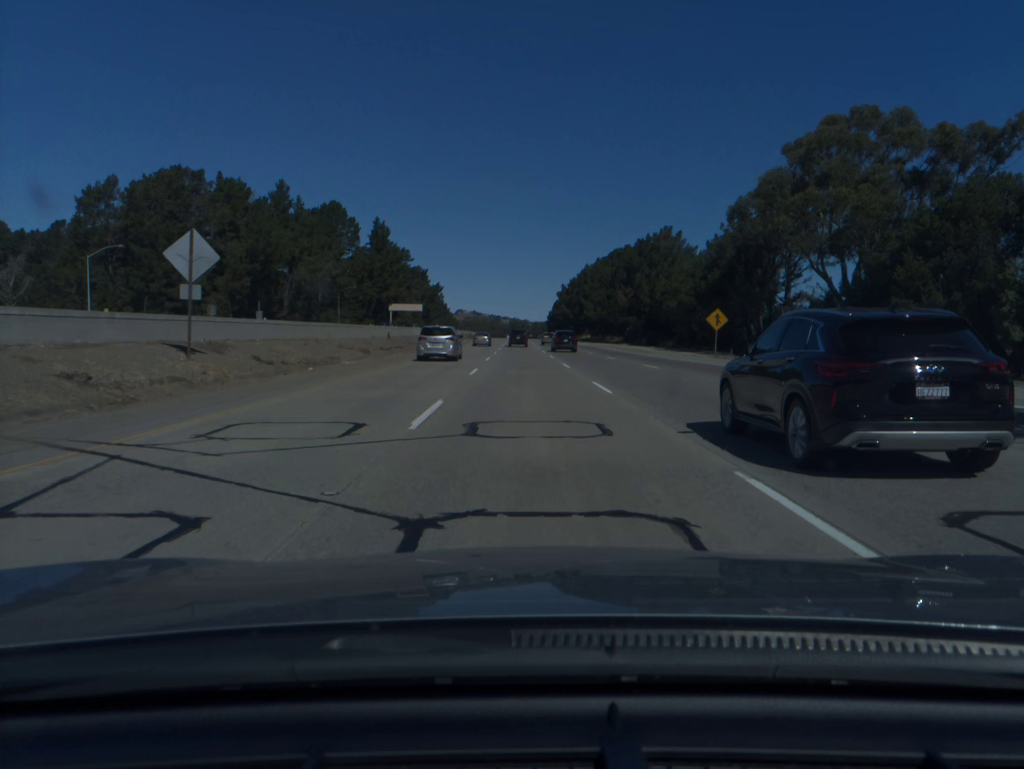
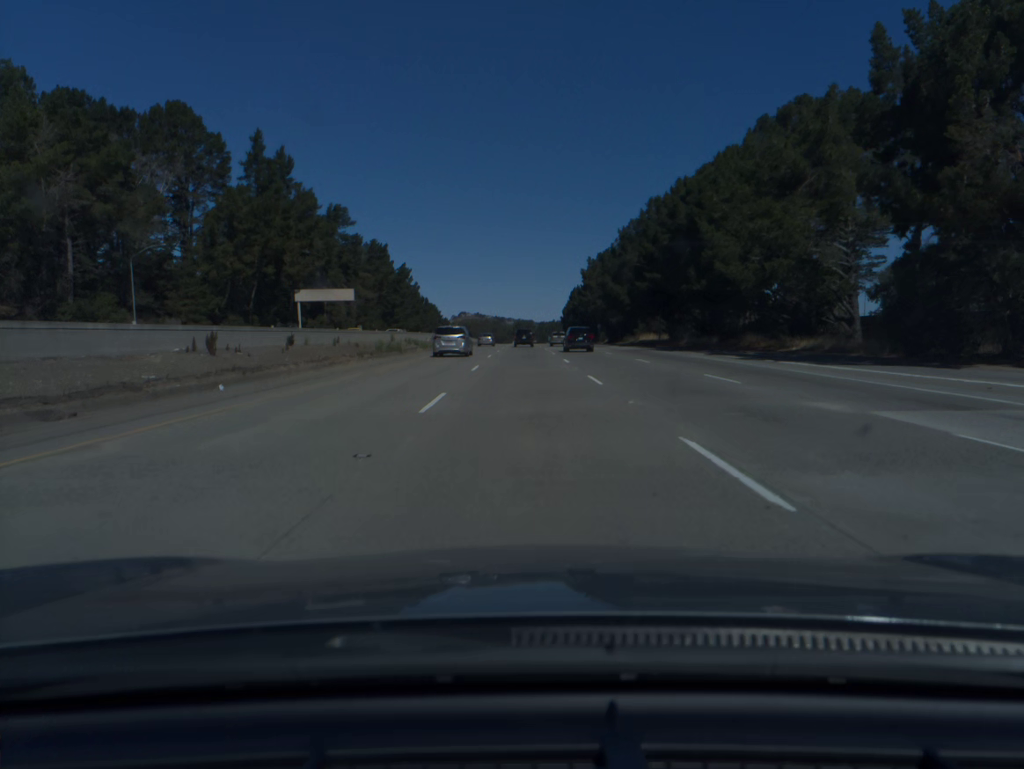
(-0.7, +100.0) m; 0°
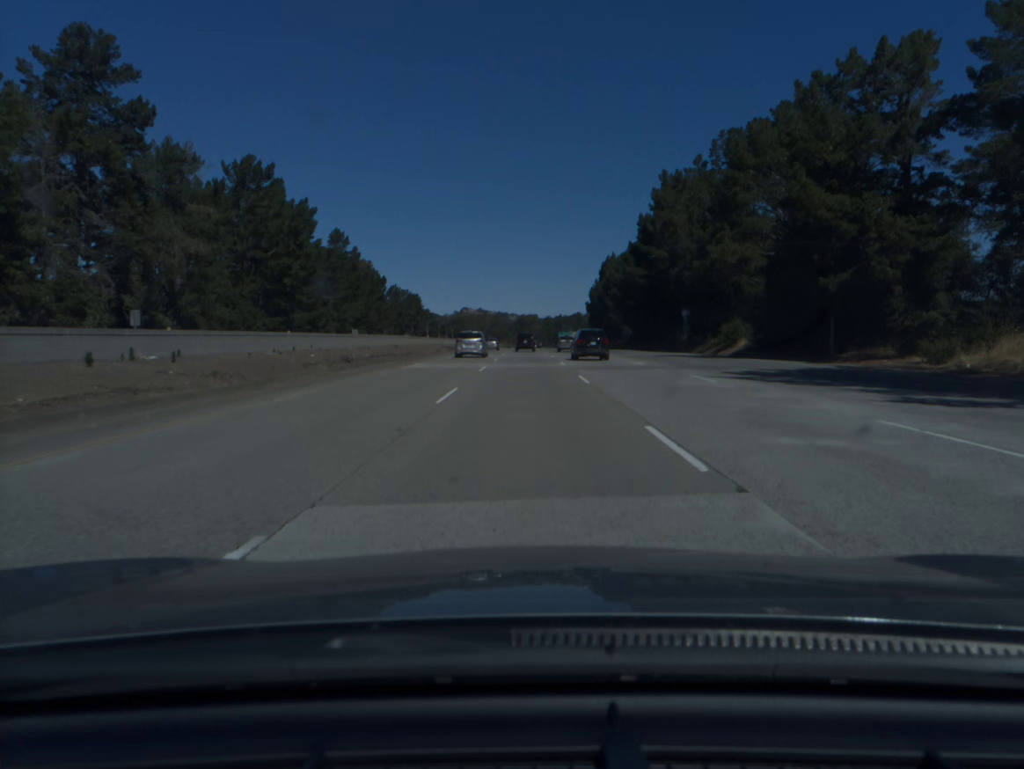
(-0.2, +100.6) m; 0°
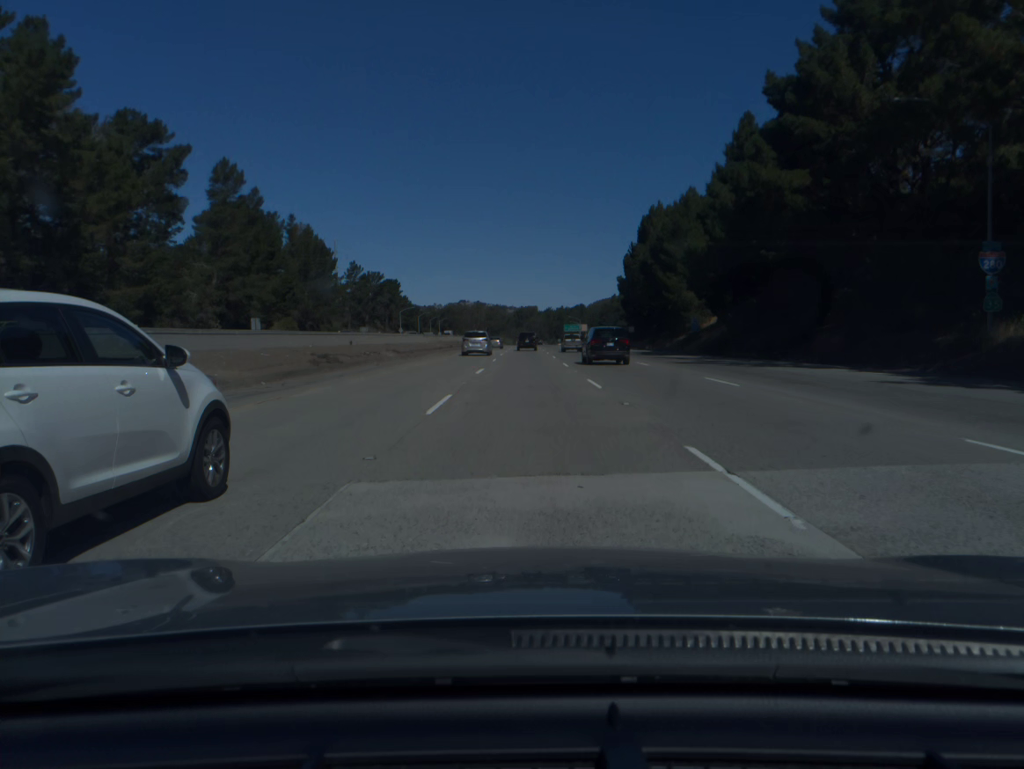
(0.0, +60.8) m; 0°
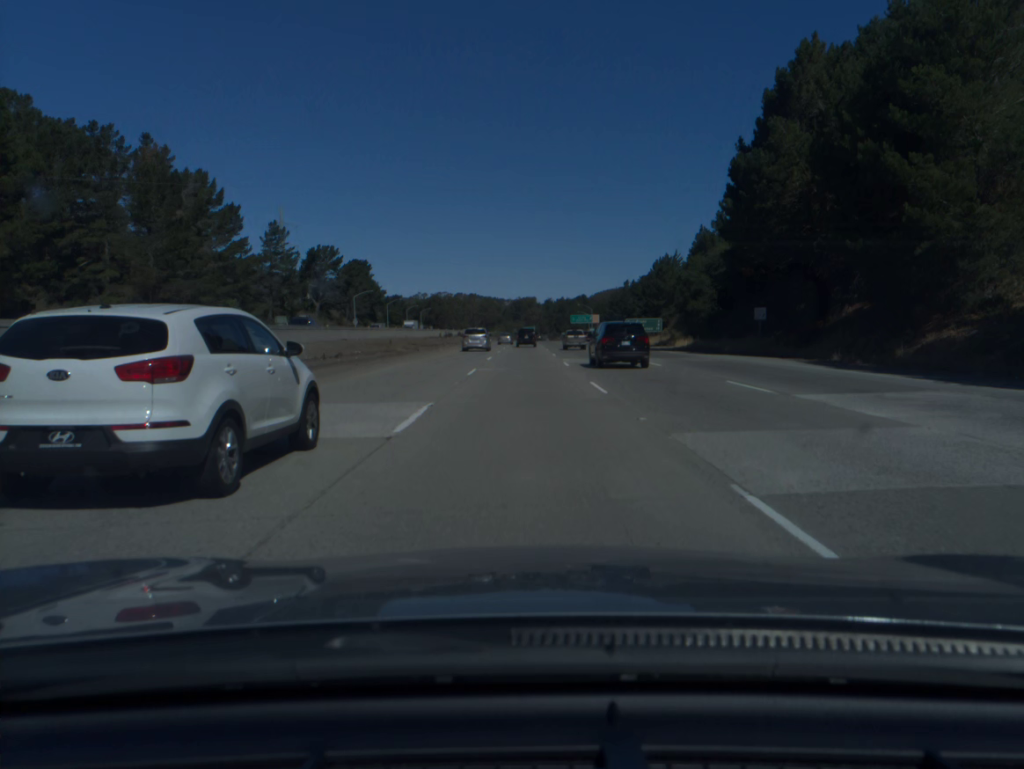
(+0.1, +61.2) m; 0°
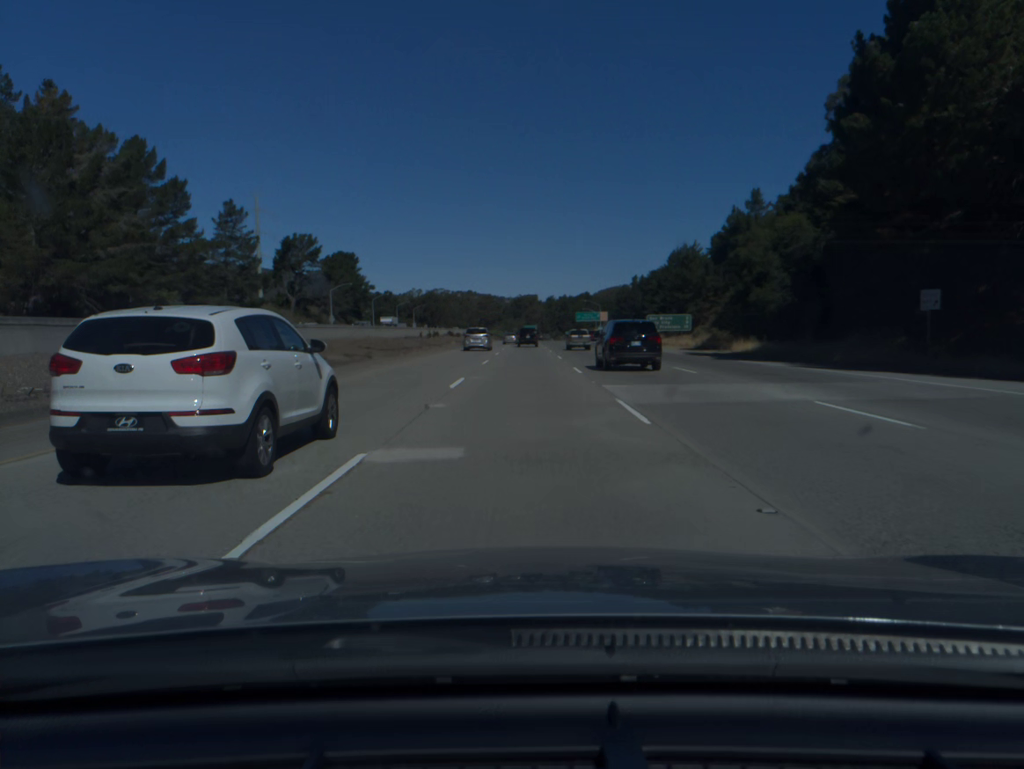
(0.0, +20.5) m; 0°
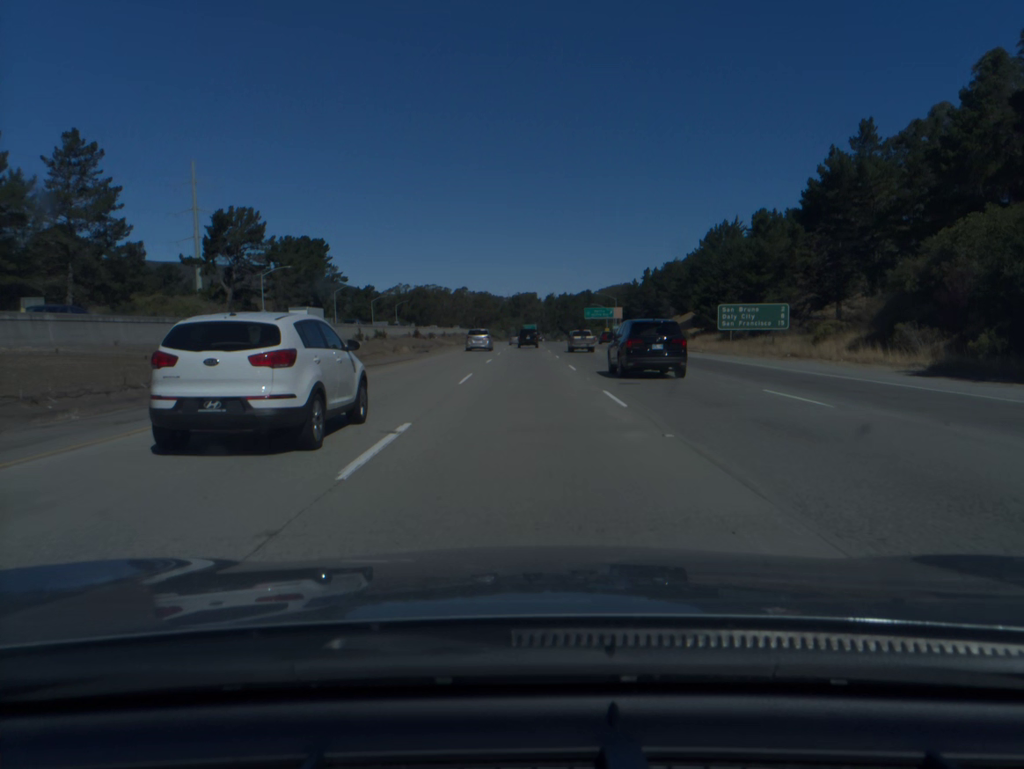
(0.0, +41.1) m; 0°
